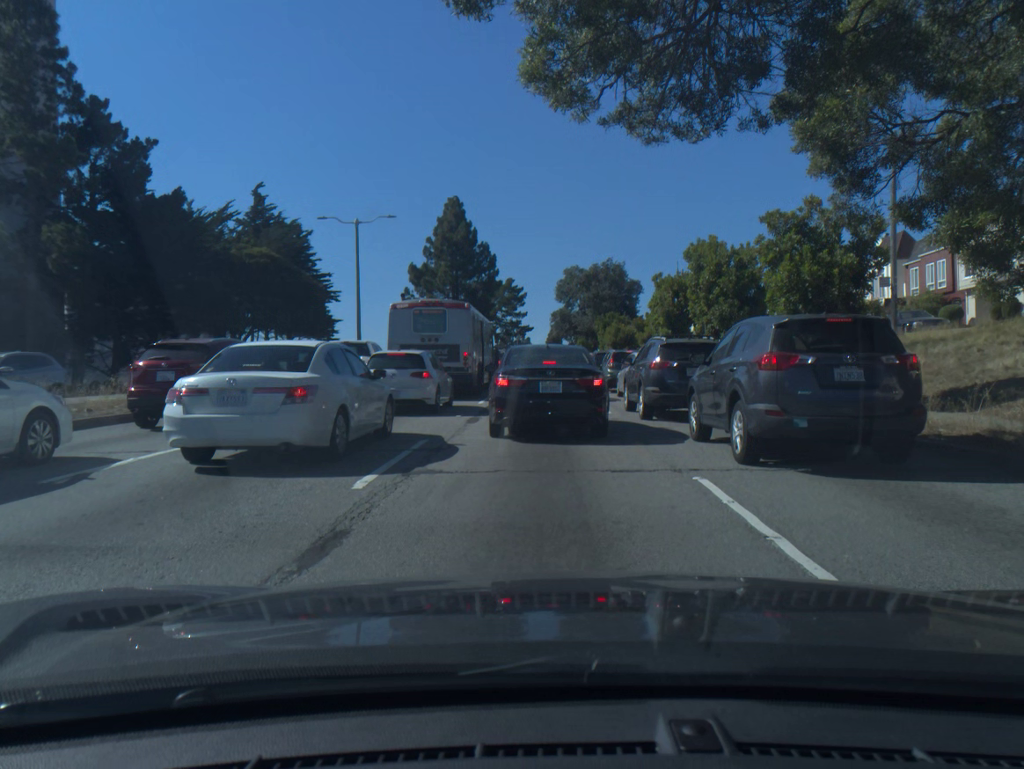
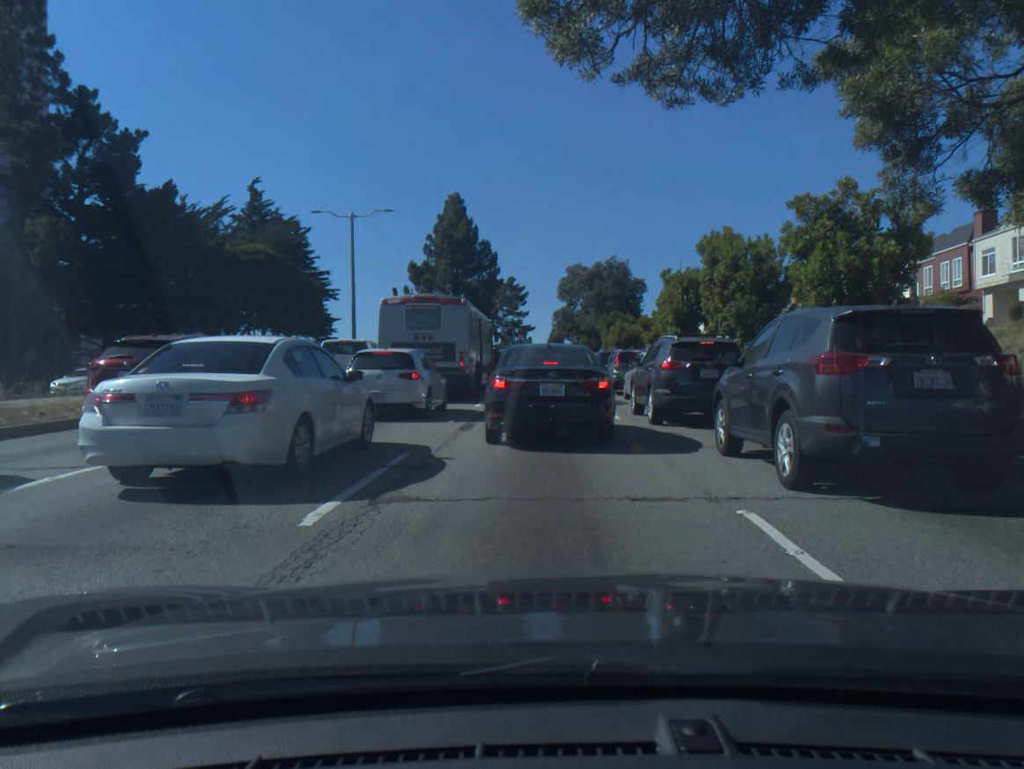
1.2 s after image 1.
(0.0, +1.6) m; 0°
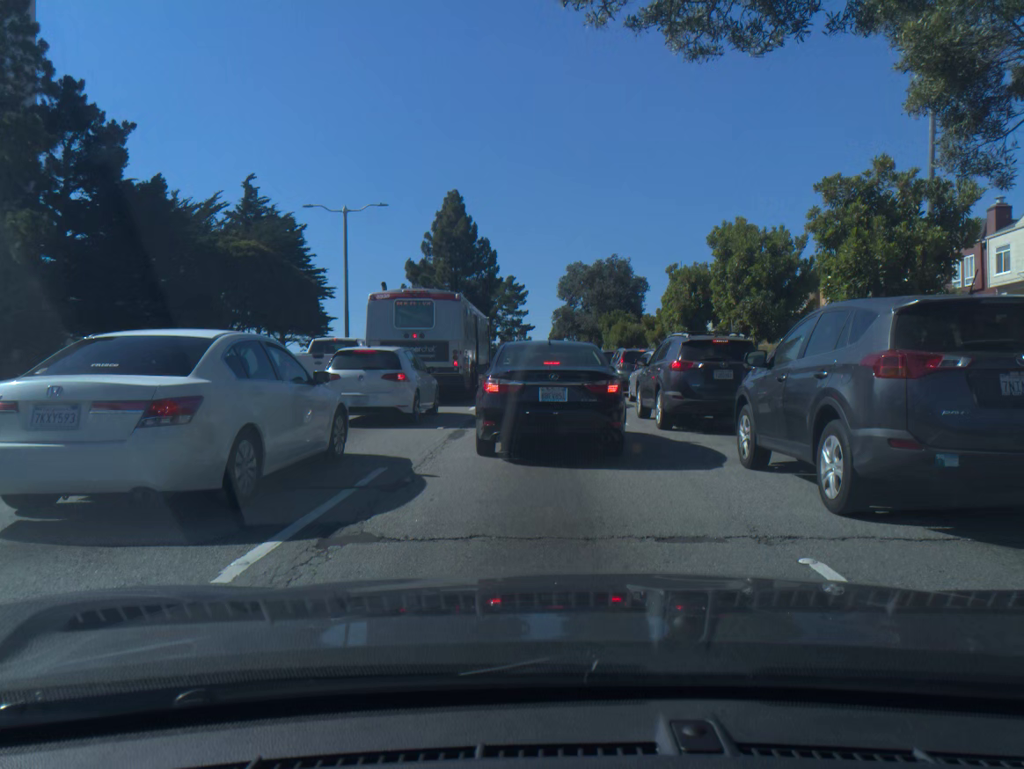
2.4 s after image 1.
(0.0, +1.5) m; 0°
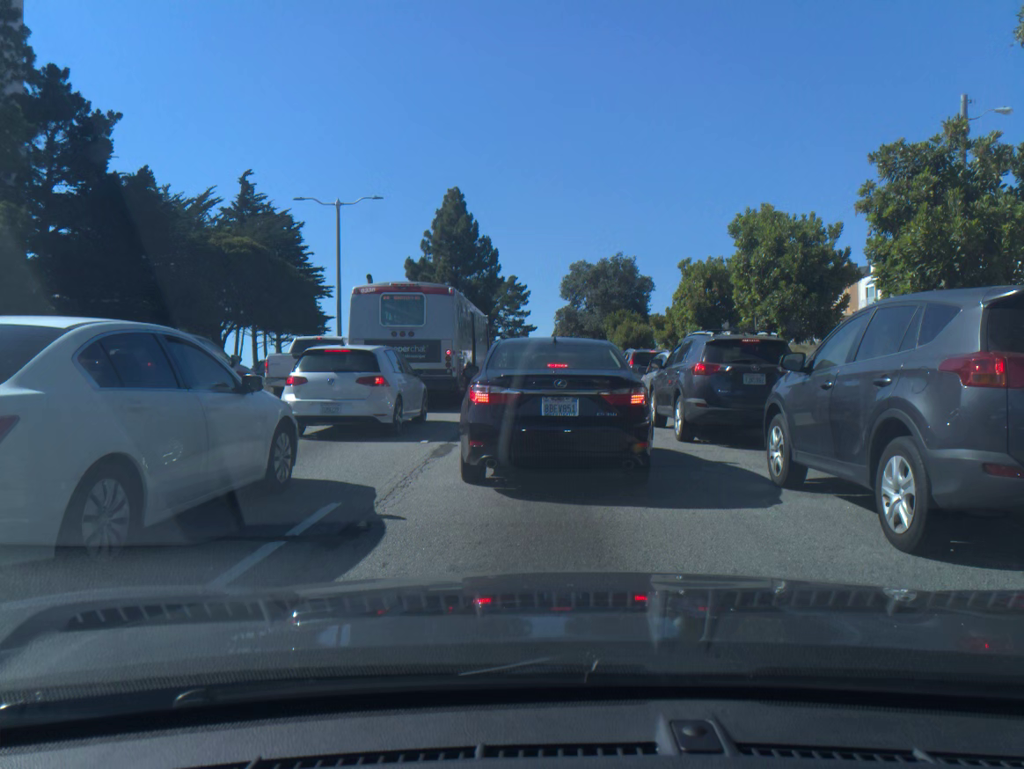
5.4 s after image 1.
(0.0, +2.1) m; 0°
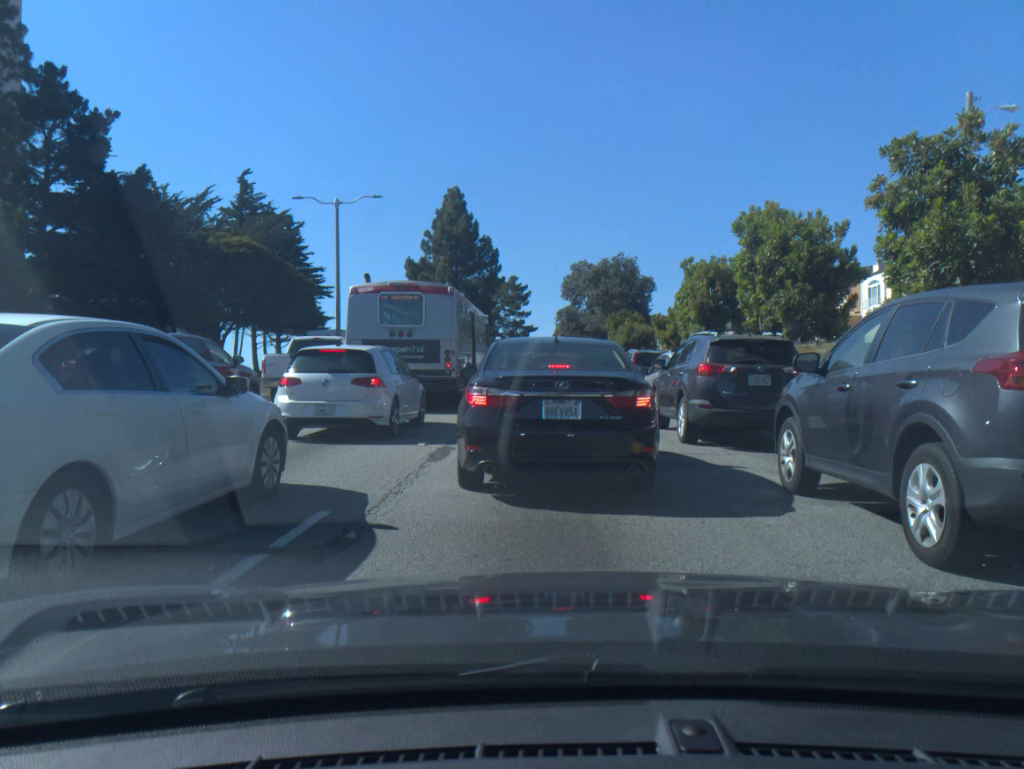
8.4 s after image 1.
(0.0, +0.4) m; 0°
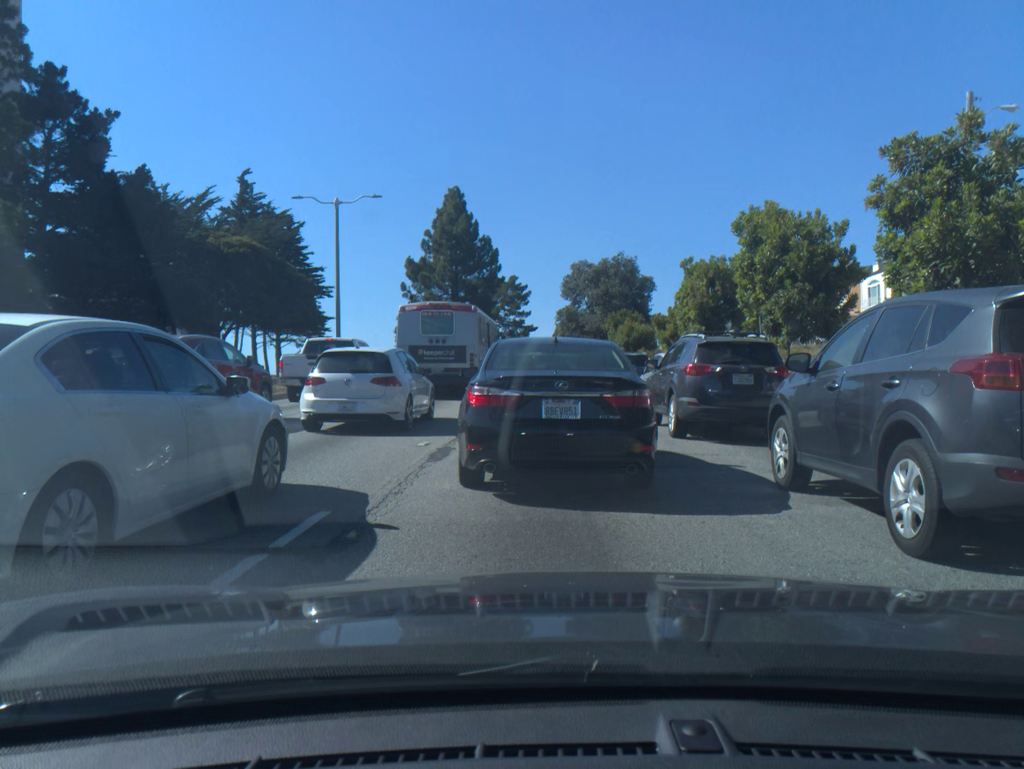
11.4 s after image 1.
(0.0, 0.0) m; 0°
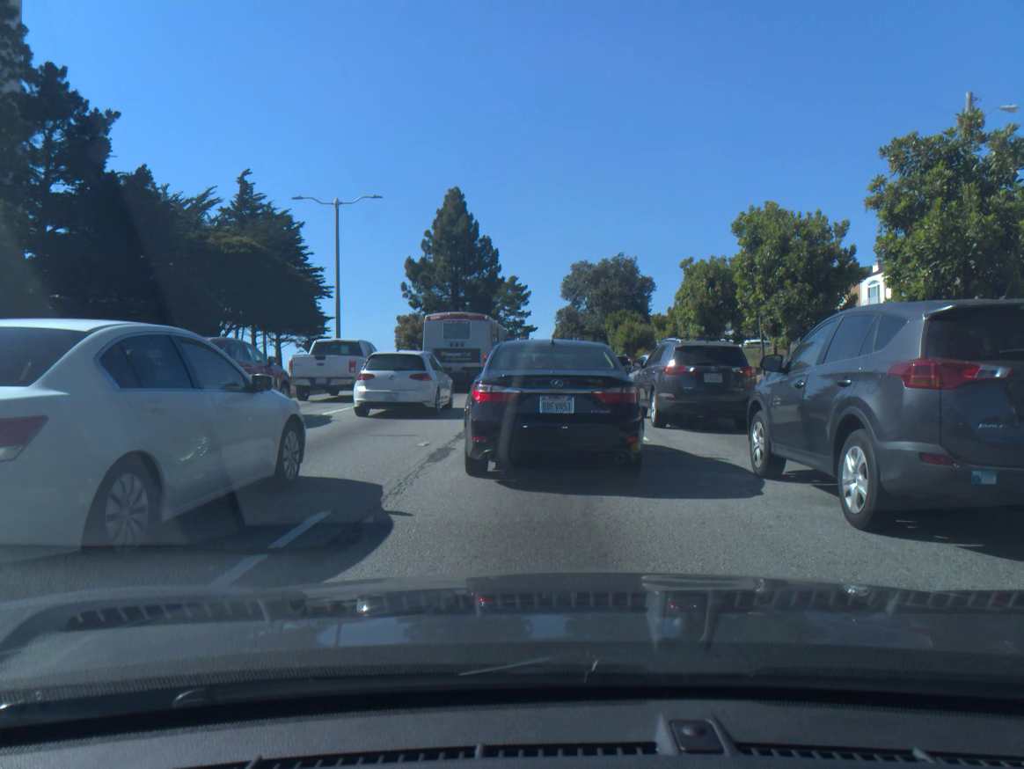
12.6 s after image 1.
(0.0, 0.0) m; 0°
